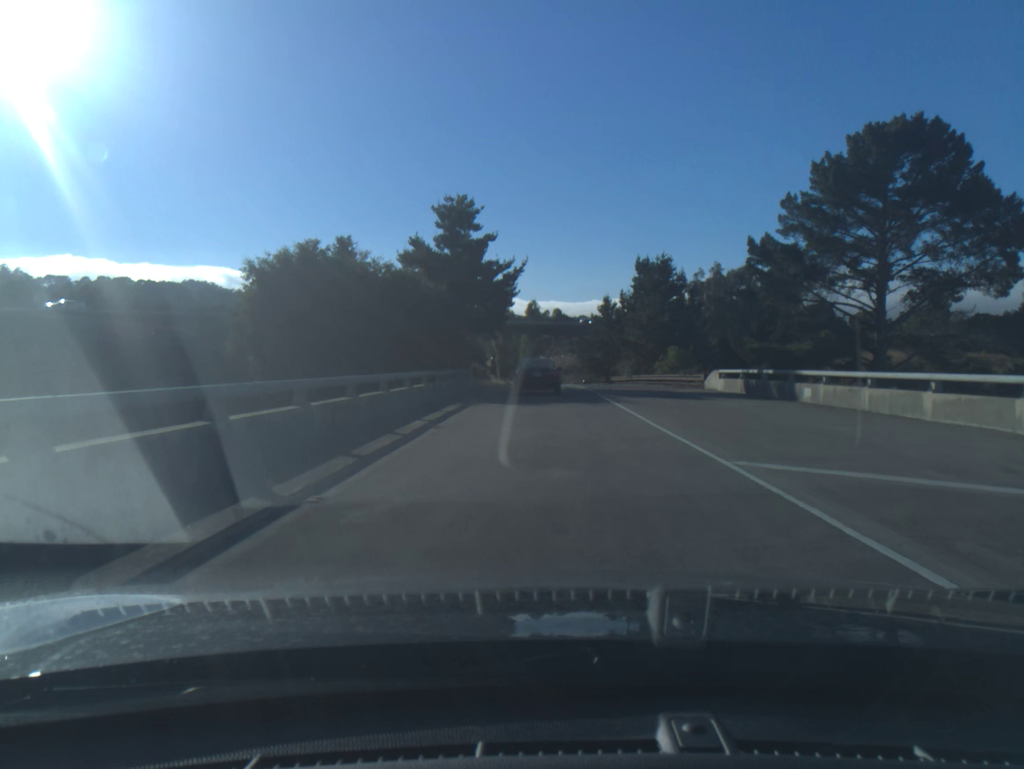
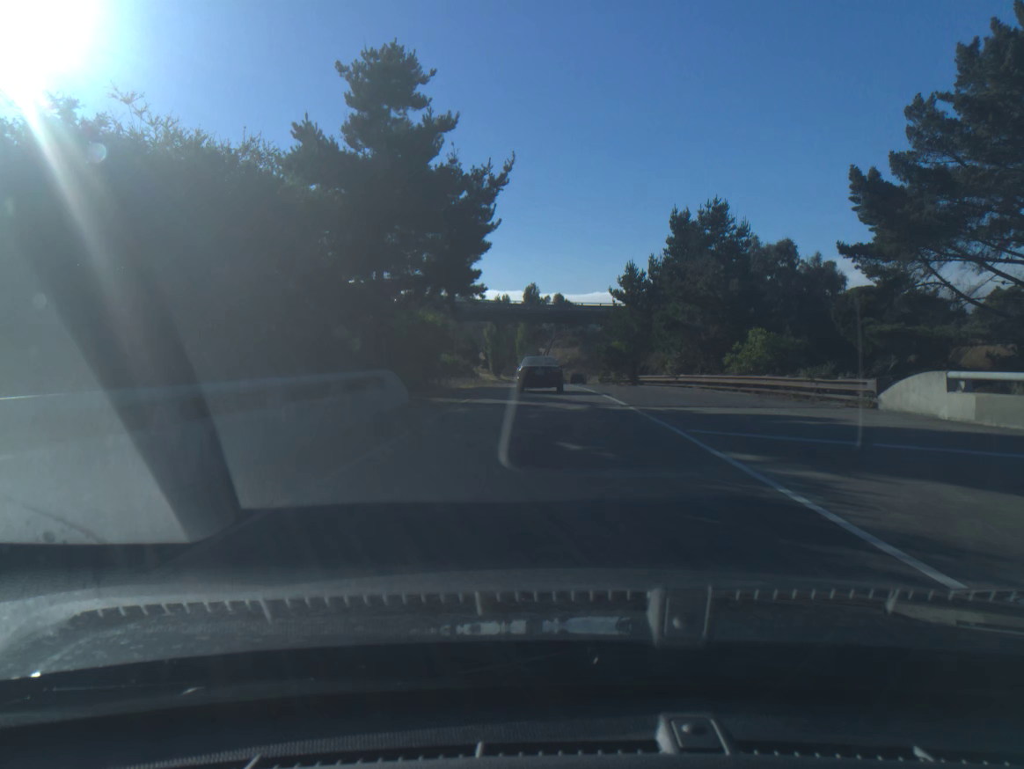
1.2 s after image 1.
(0.0, +19.3) m; 0°
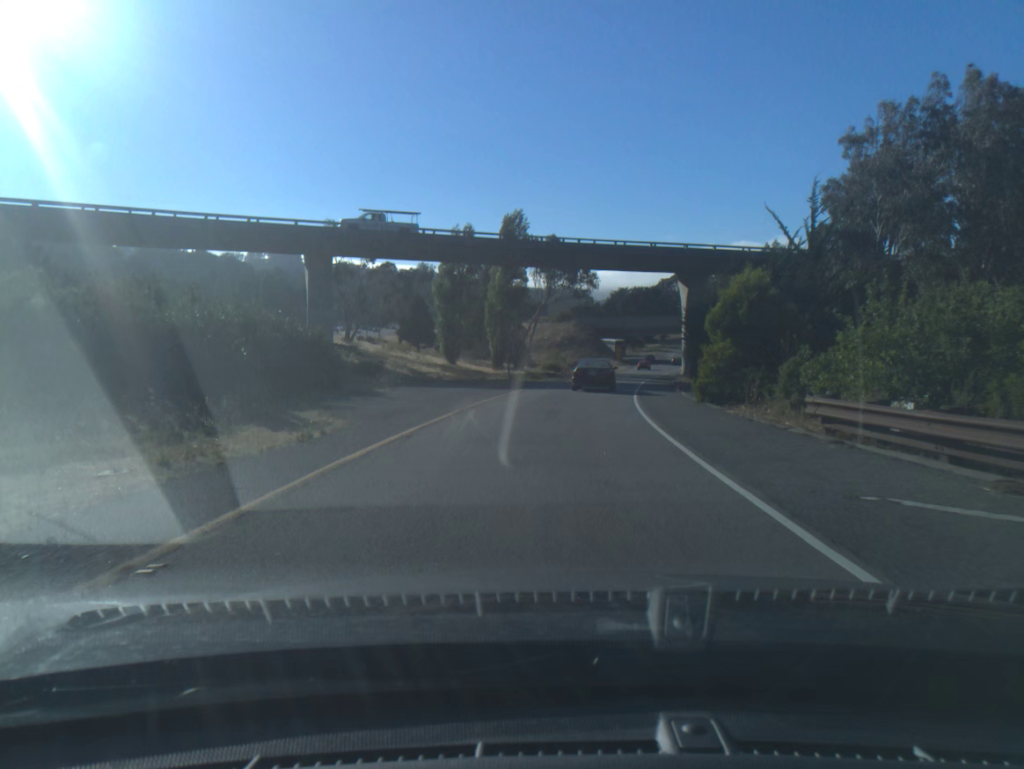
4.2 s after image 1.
(0.0, +50.4) m; +1°
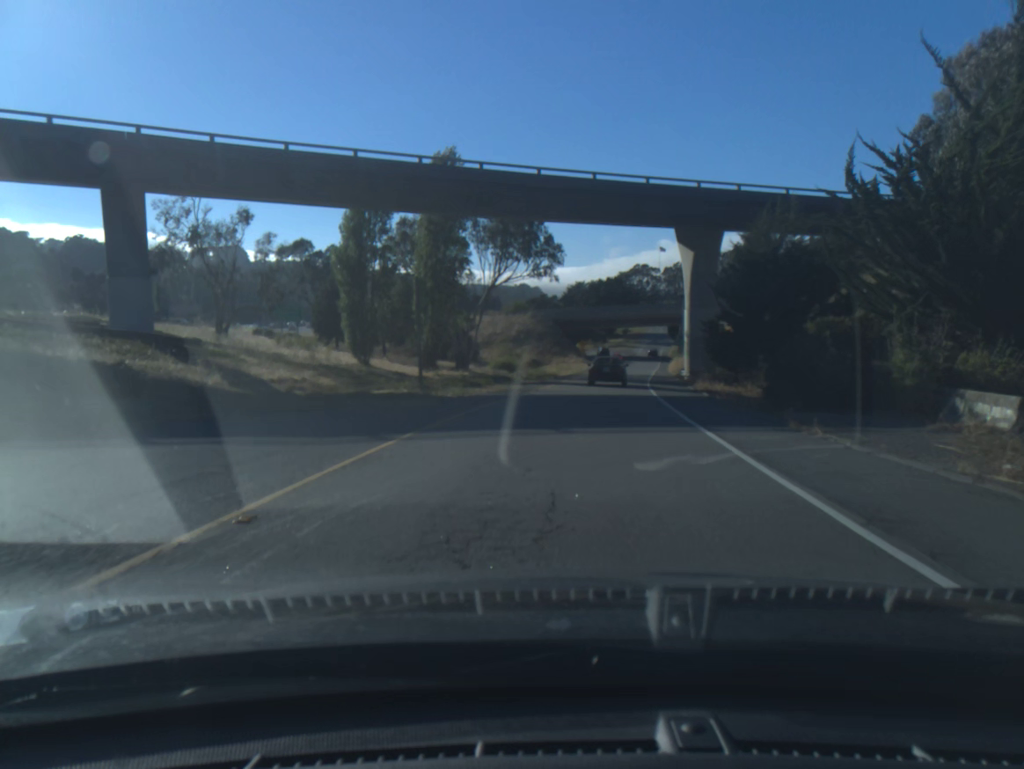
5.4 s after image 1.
(+0.6, +21.6) m; +3°
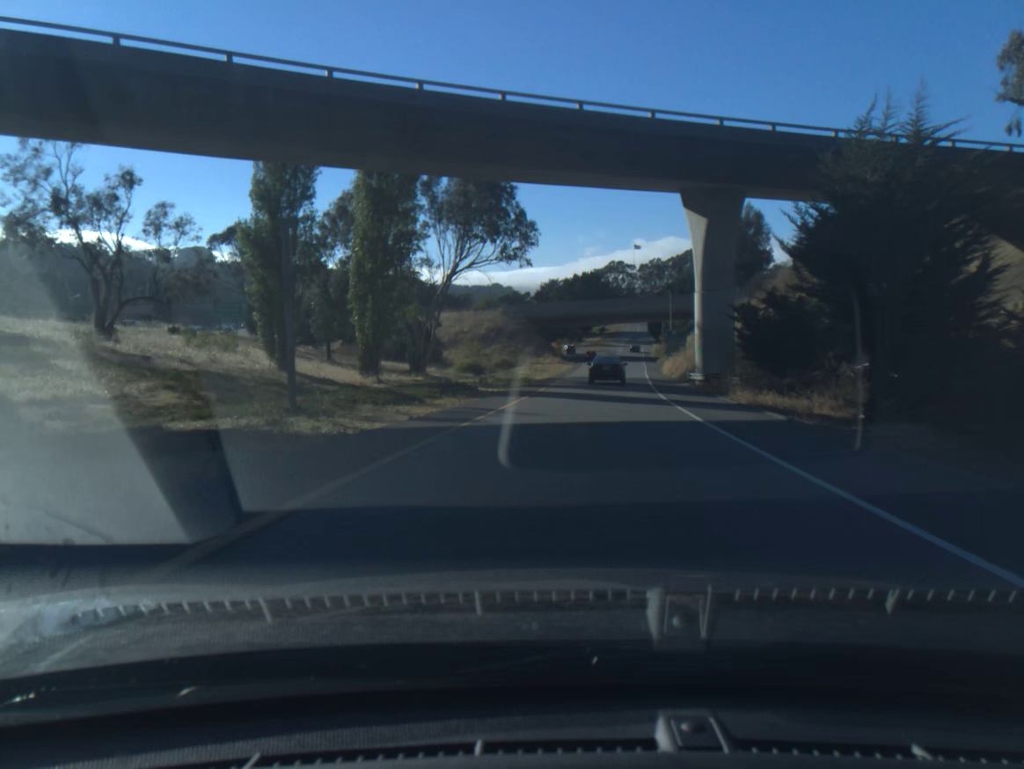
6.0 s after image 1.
(+0.2, +11.5) m; +2°
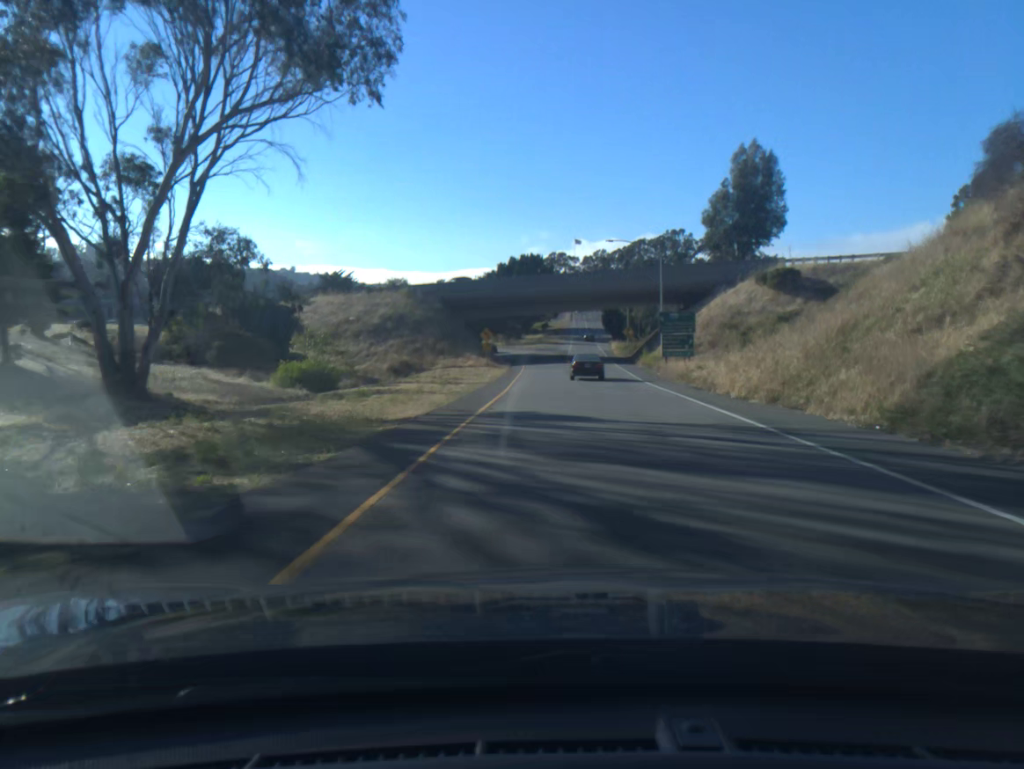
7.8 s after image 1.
(+1.7, +36.7) m; +5°
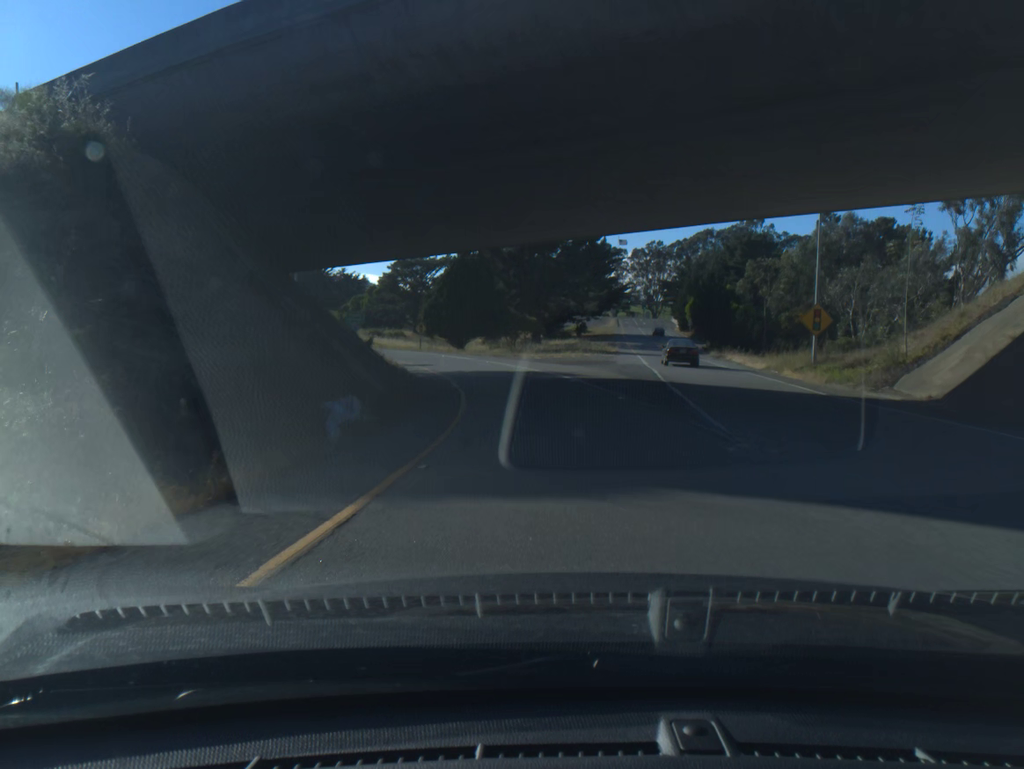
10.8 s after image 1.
(+0.1, +66.2) m; -2°
